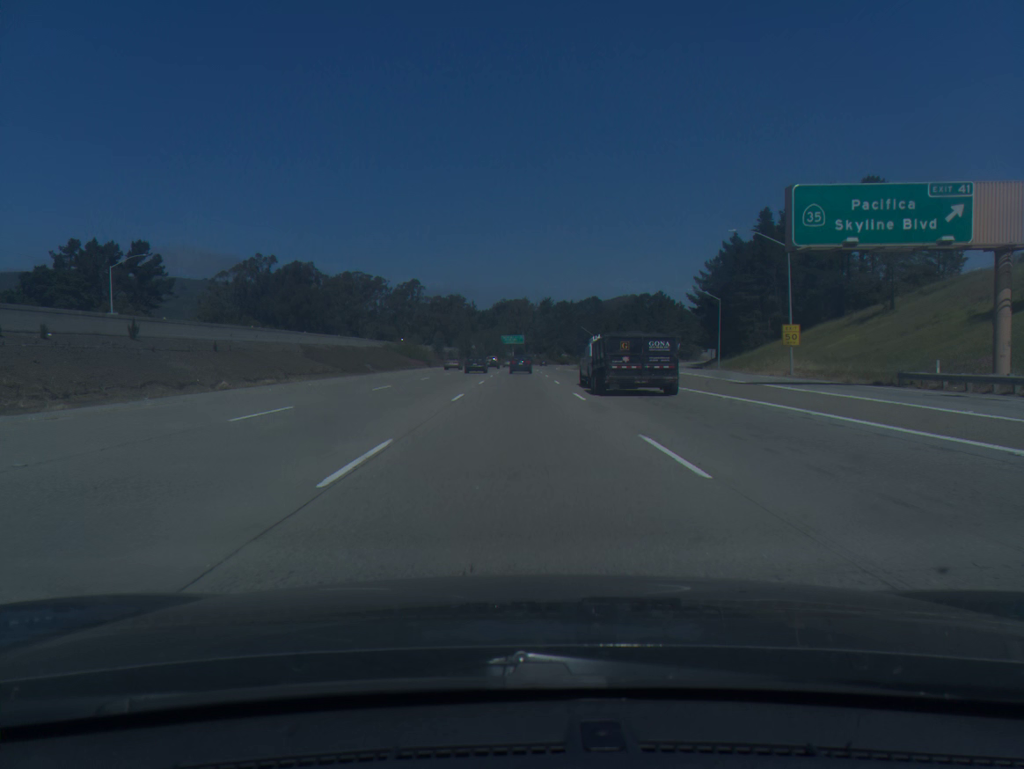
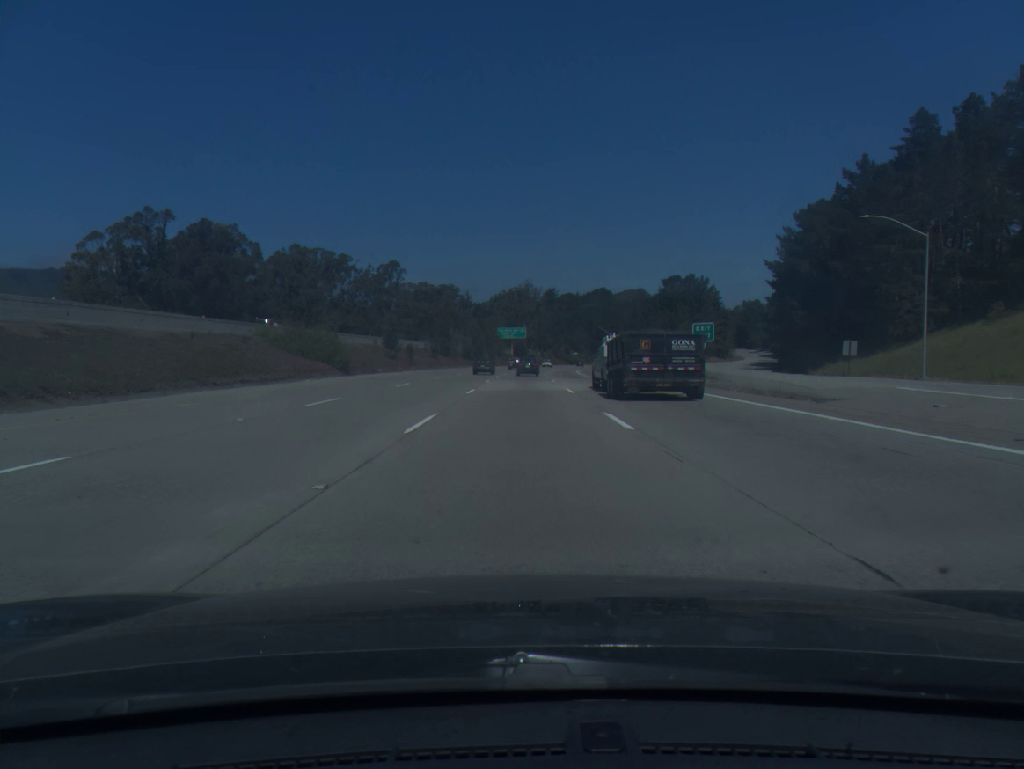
(0.0, +53.0) m; 0°
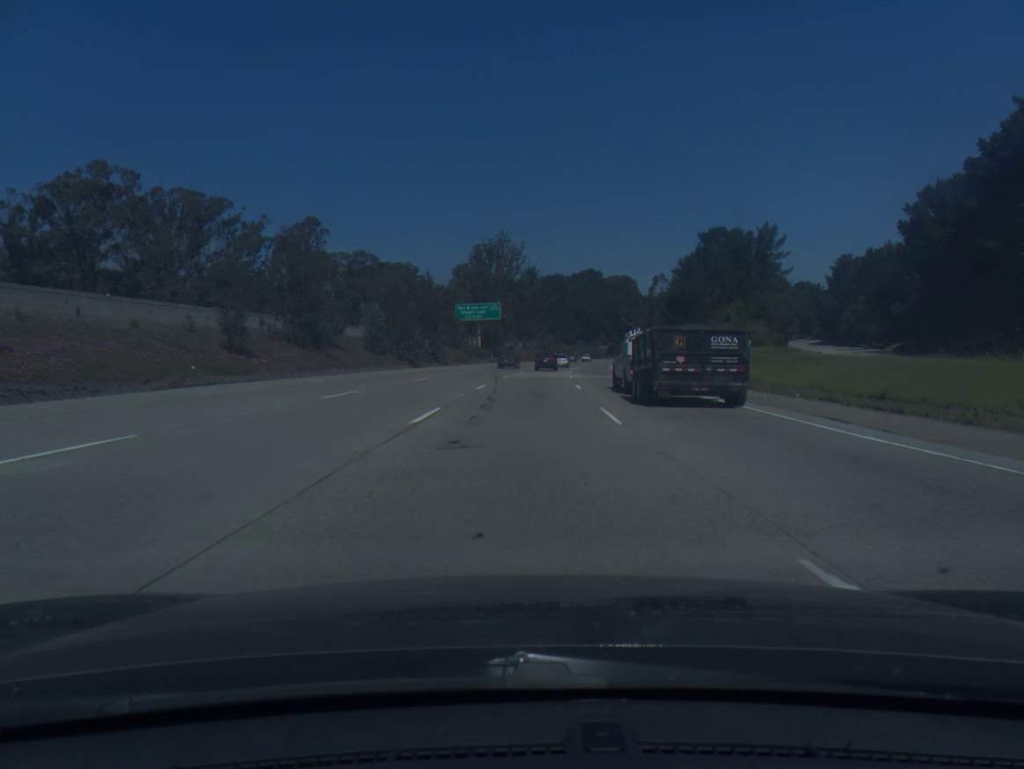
(+0.6, +71.4) m; +2°
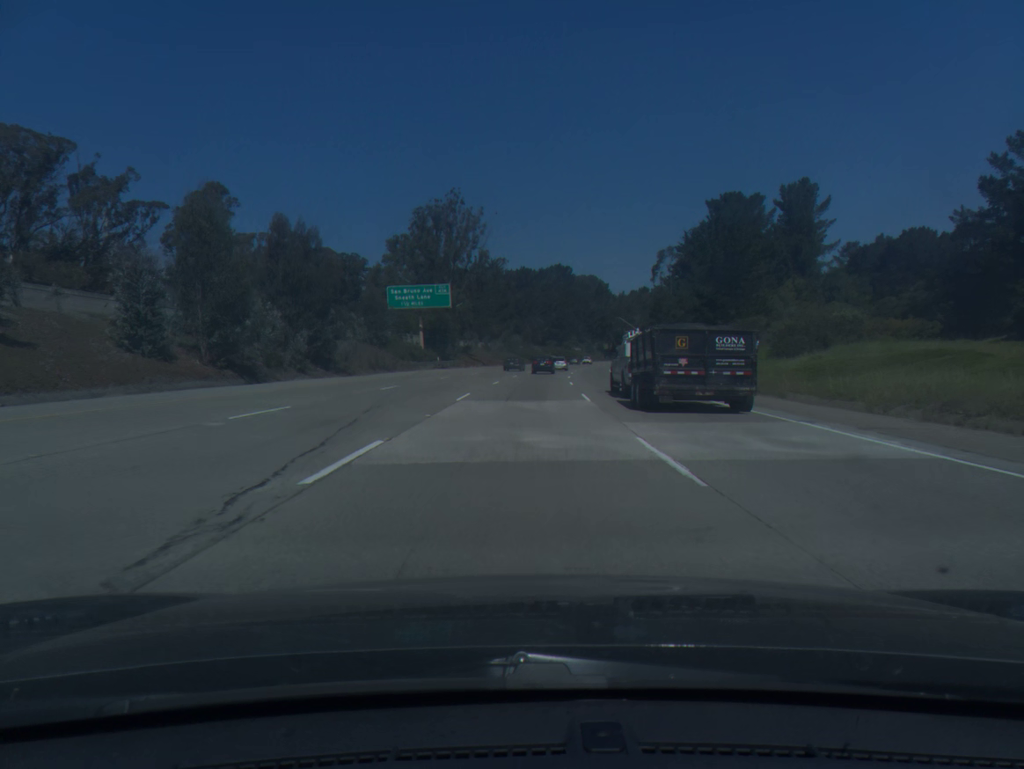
(+0.8, +35.9) m; +3°
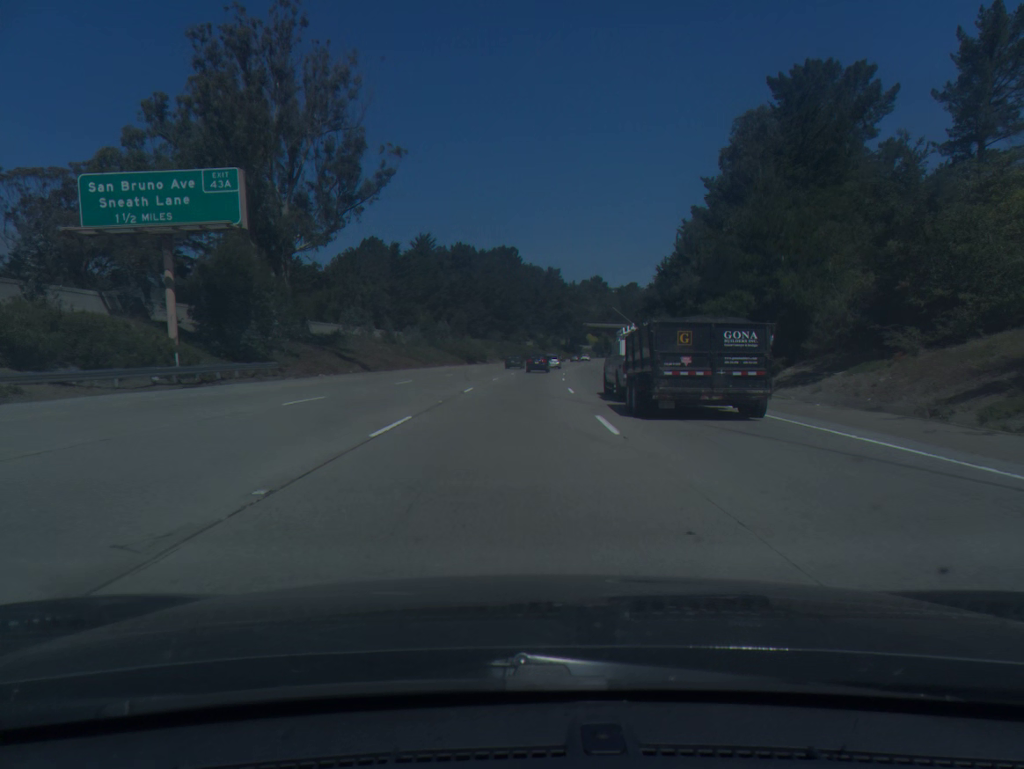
(+2.0, +53.9) m; +4°
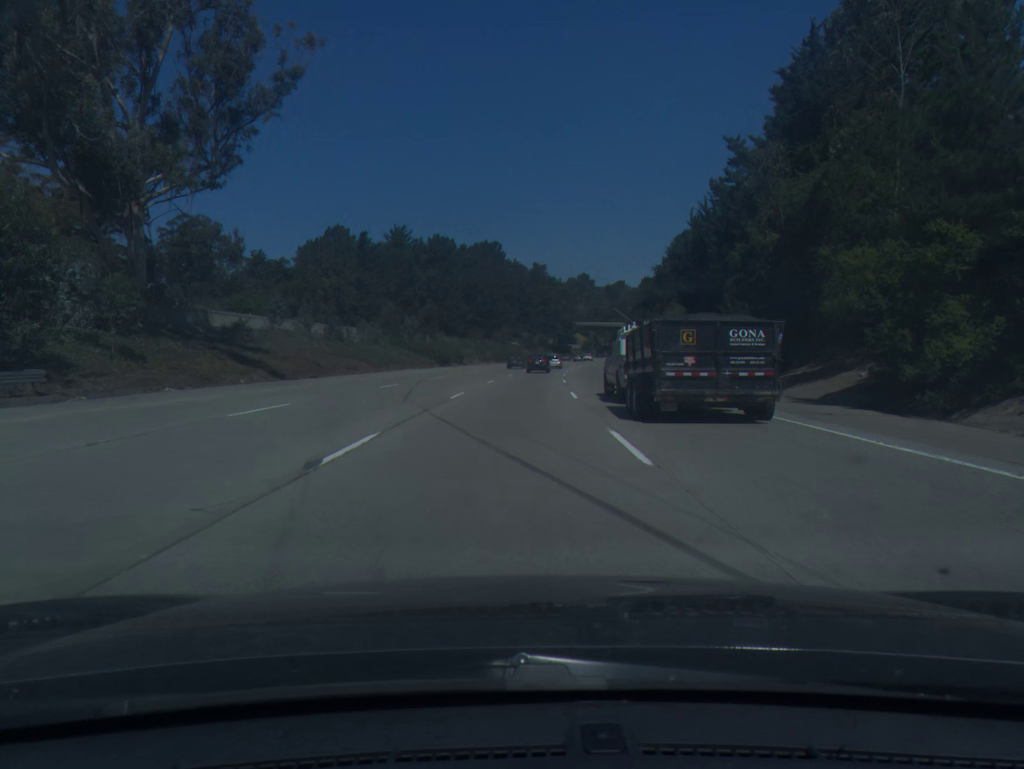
(+0.2, +18.0) m; +1°
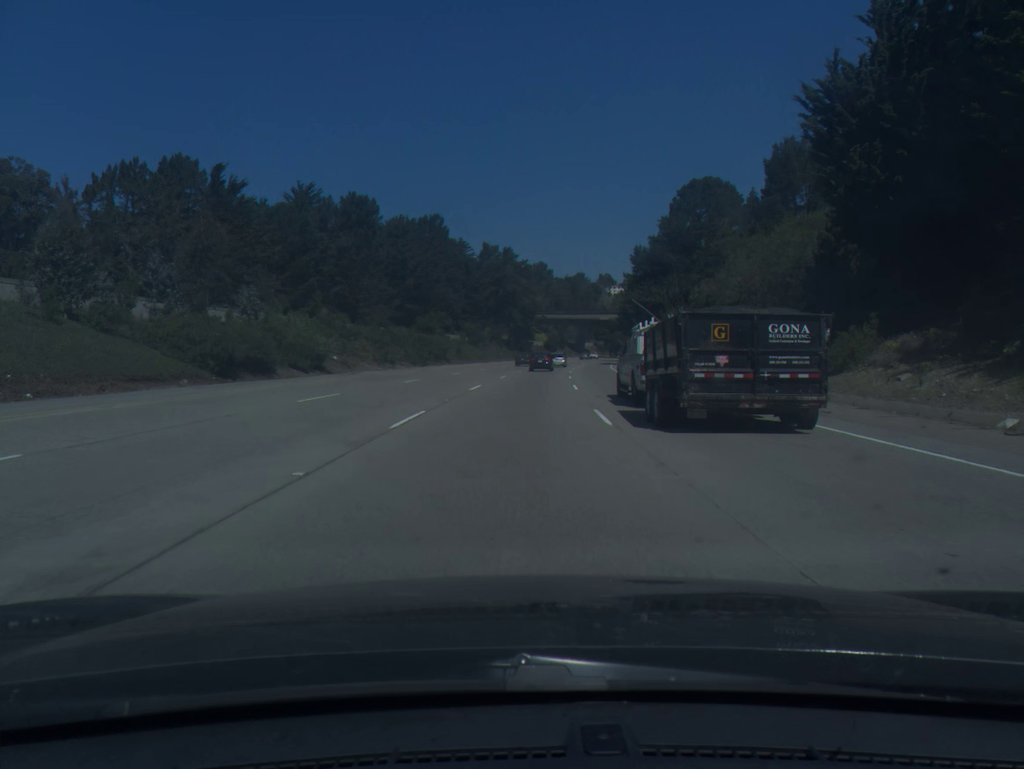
(+1.5, +53.7) m; +3°
